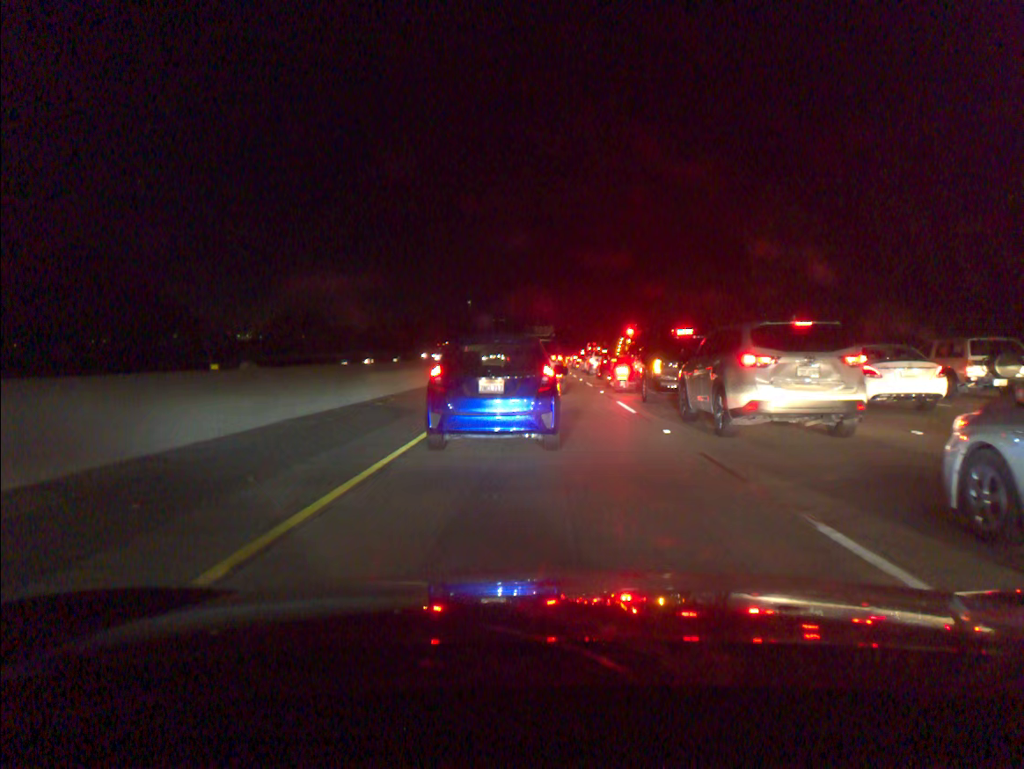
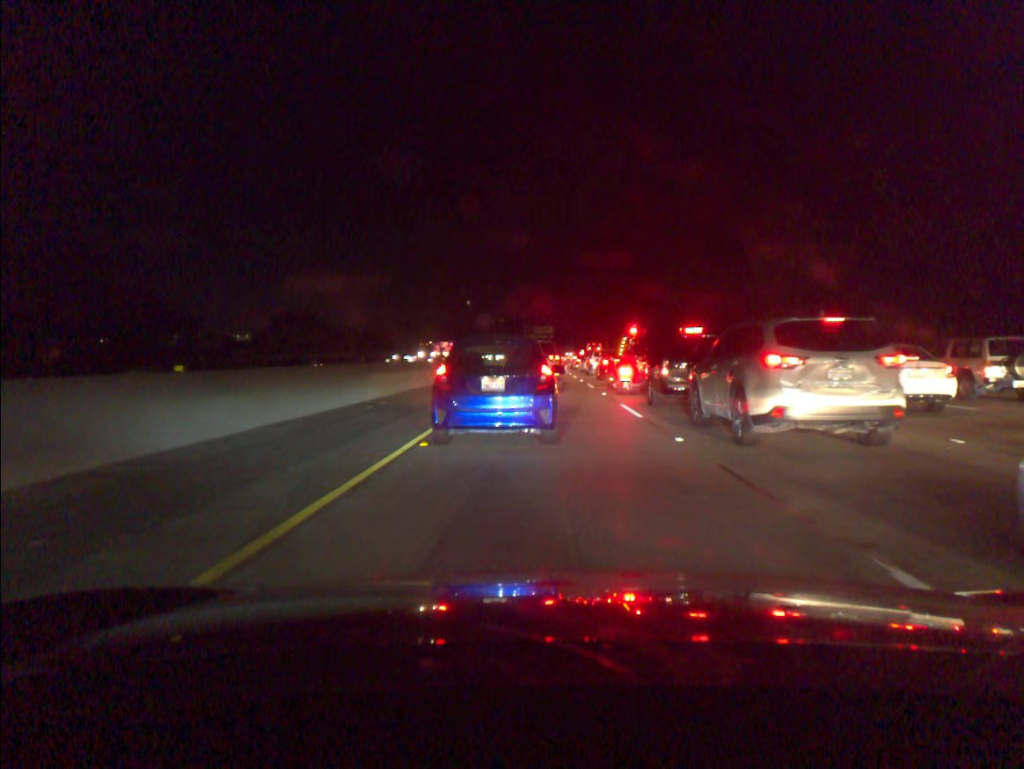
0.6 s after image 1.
(0.0, +1.2) m; 0°
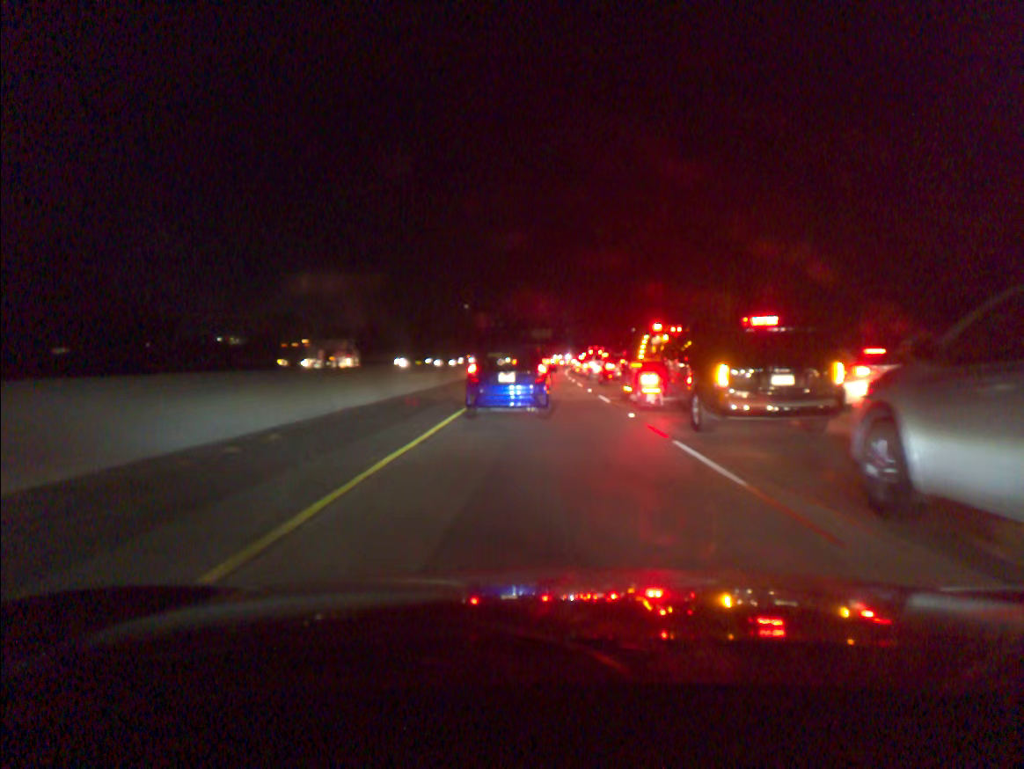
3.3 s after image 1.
(0.0, +7.9) m; 0°
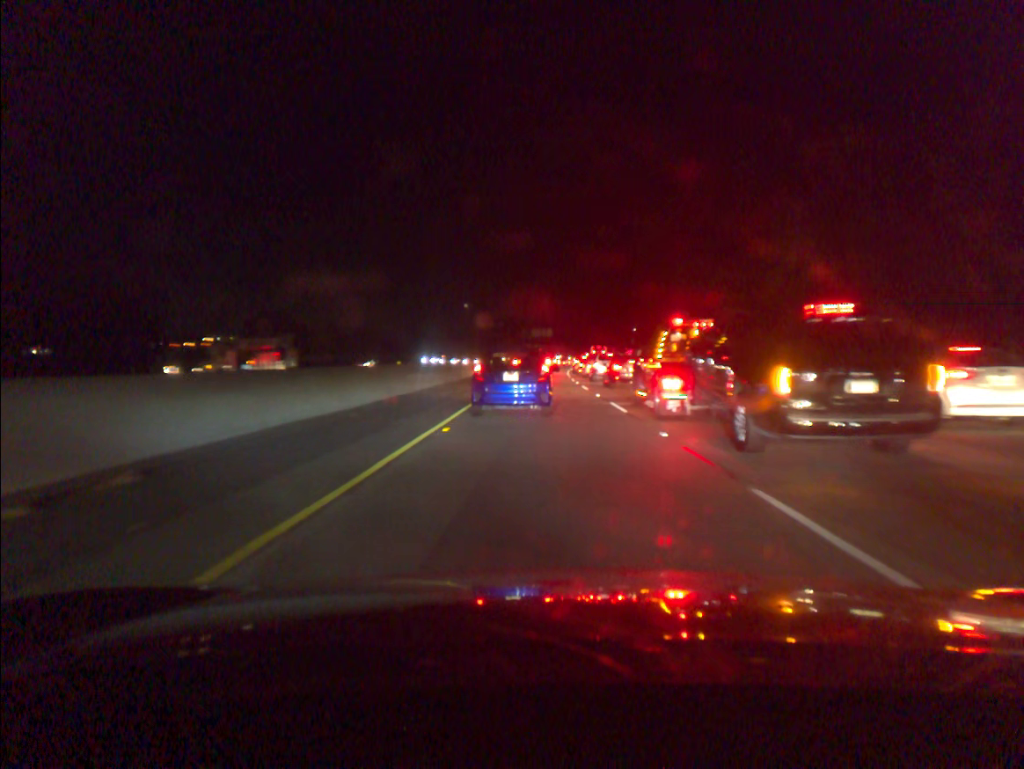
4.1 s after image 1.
(0.0, +4.2) m; 0°
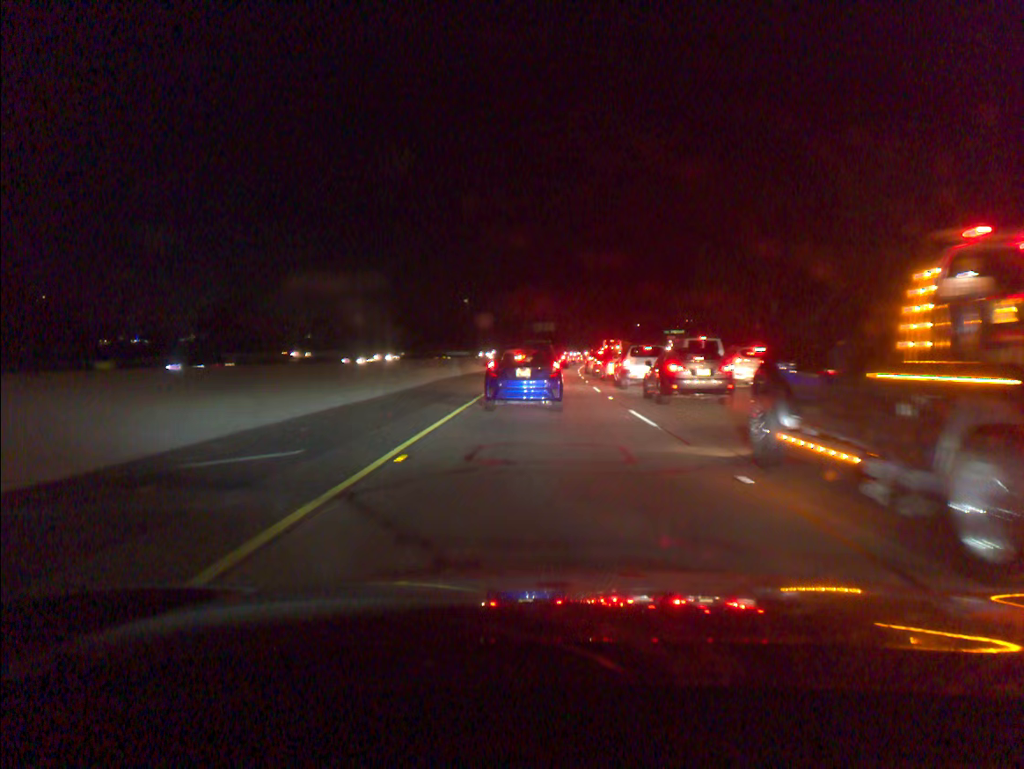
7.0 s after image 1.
(0.0, +18.7) m; 0°
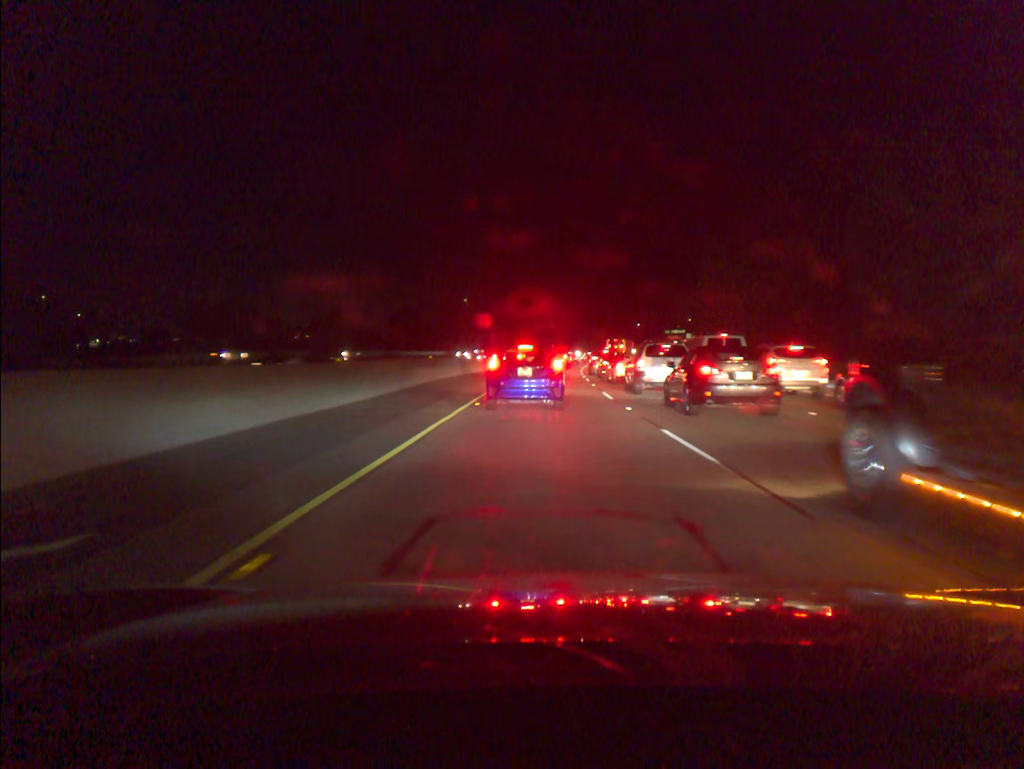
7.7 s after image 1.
(0.0, +4.7) m; 0°
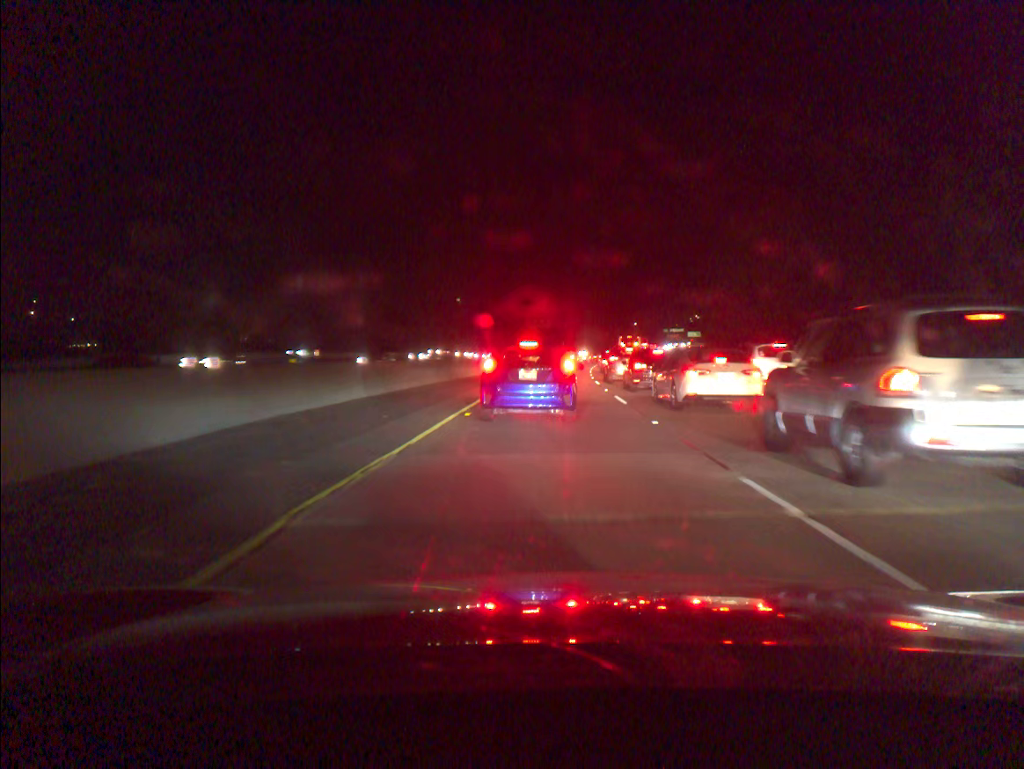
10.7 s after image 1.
(+0.1, +18.3) m; +1°
